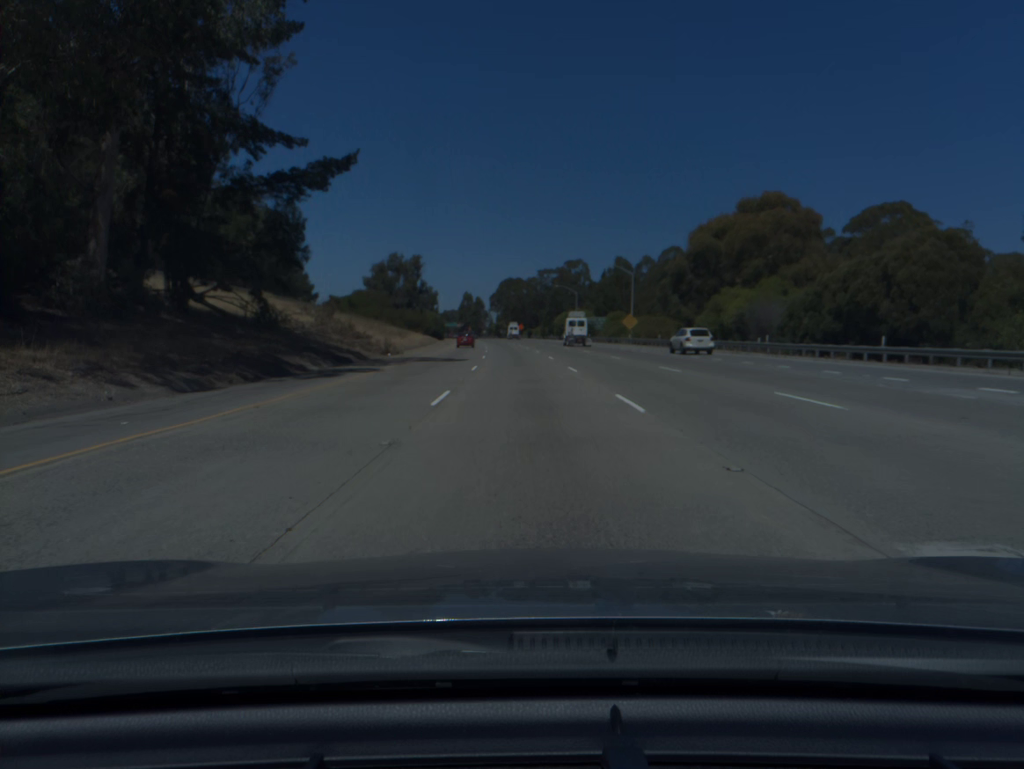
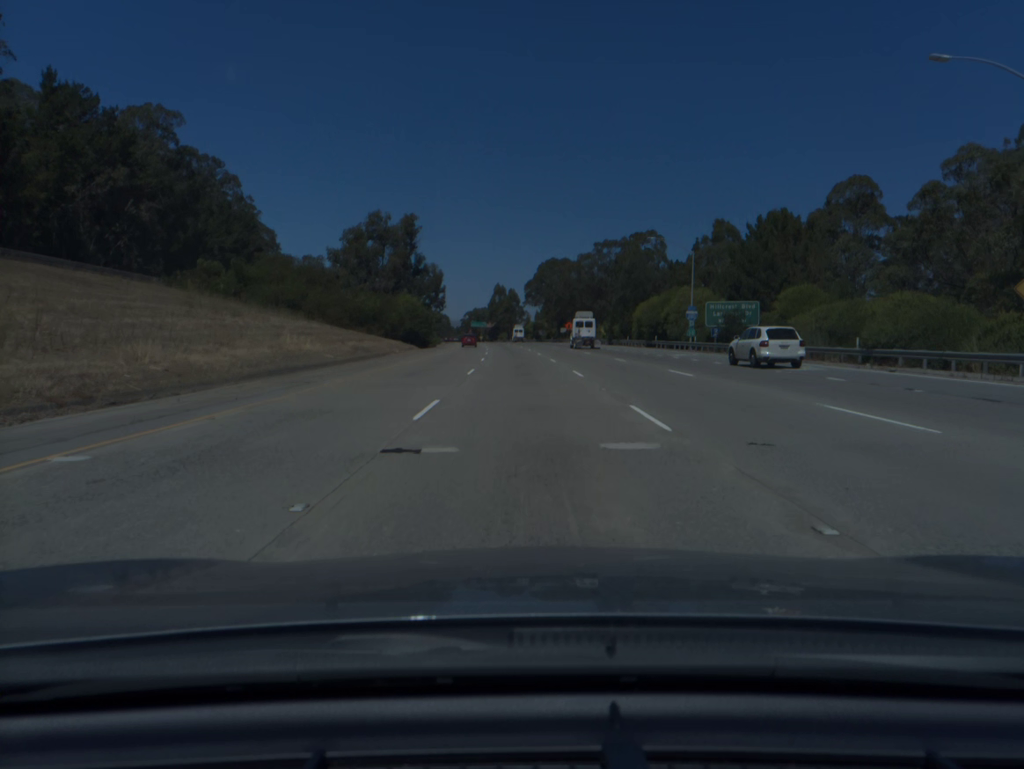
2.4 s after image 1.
(-1.8, +75.6) m; -3°
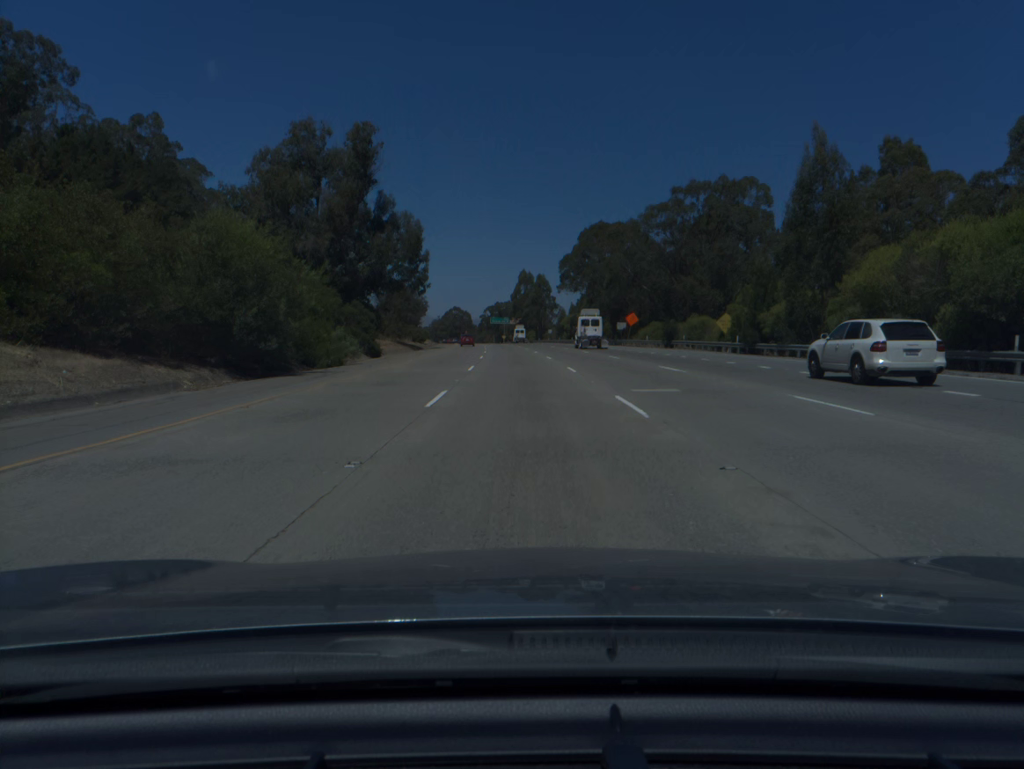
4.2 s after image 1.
(-0.9, +56.6) m; -2°
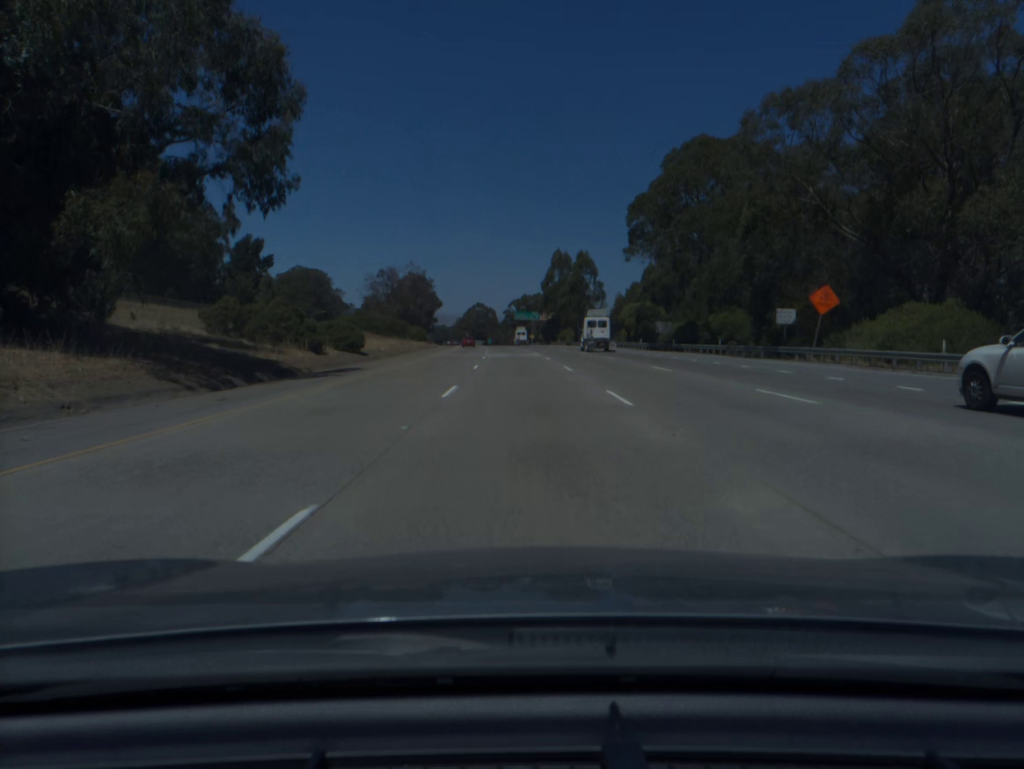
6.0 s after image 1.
(-1.1, +56.3) m; -2°
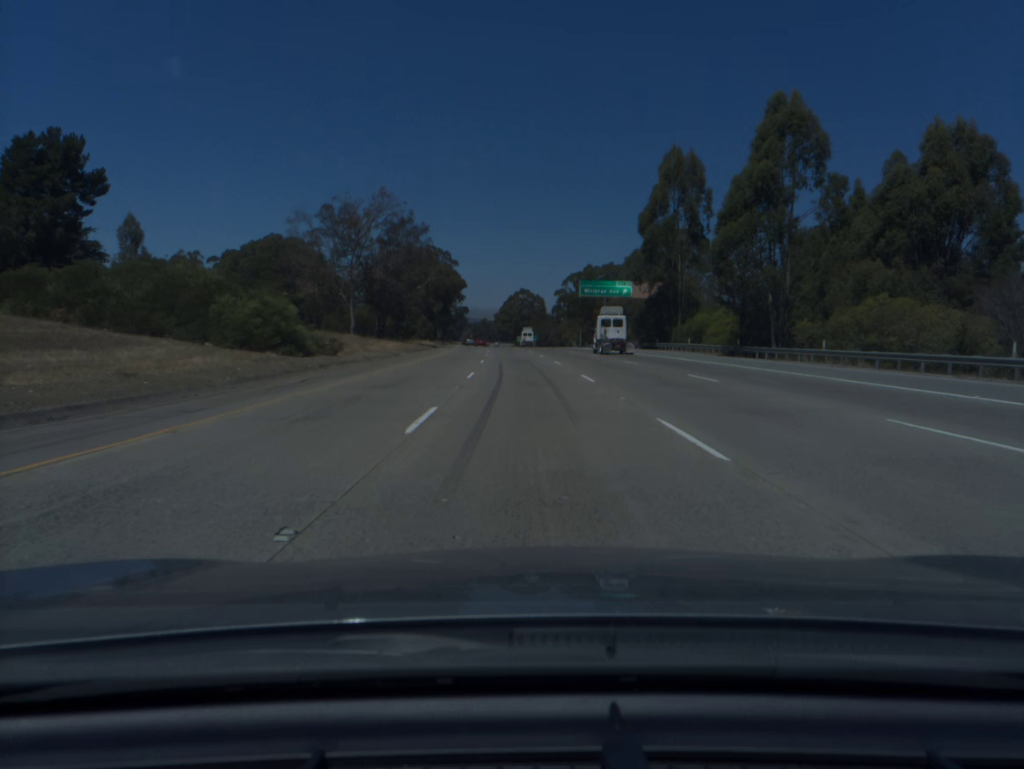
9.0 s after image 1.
(-2.8, +94.1) m; -3°
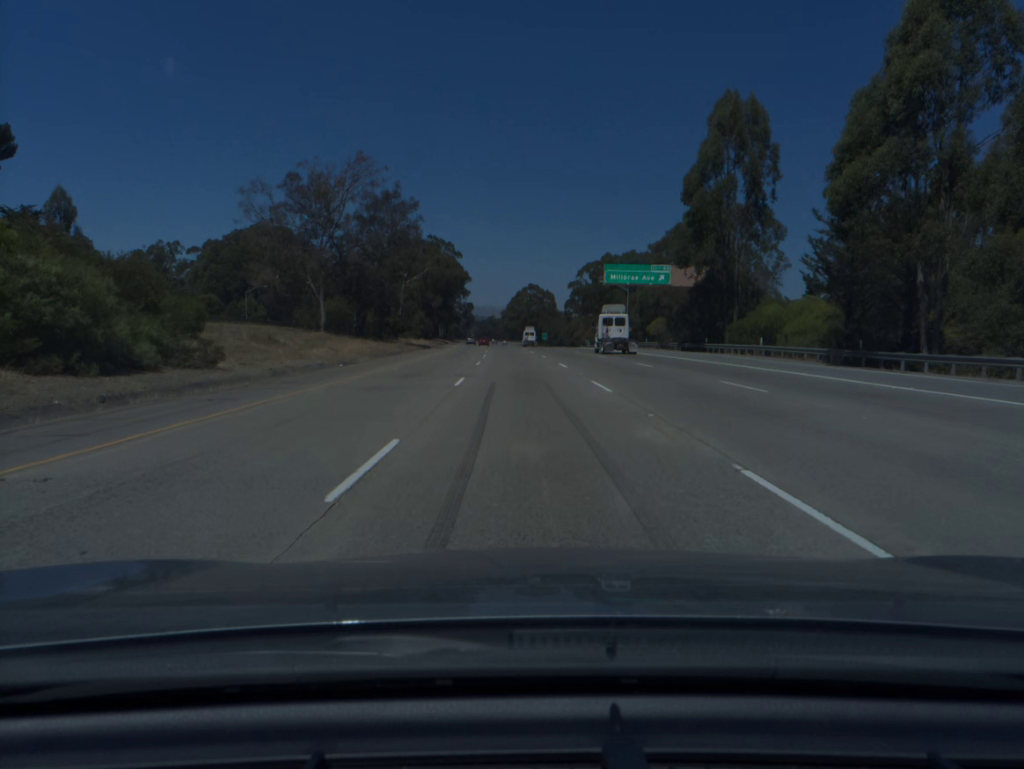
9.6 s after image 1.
(-0.1, +18.9) m; -1°
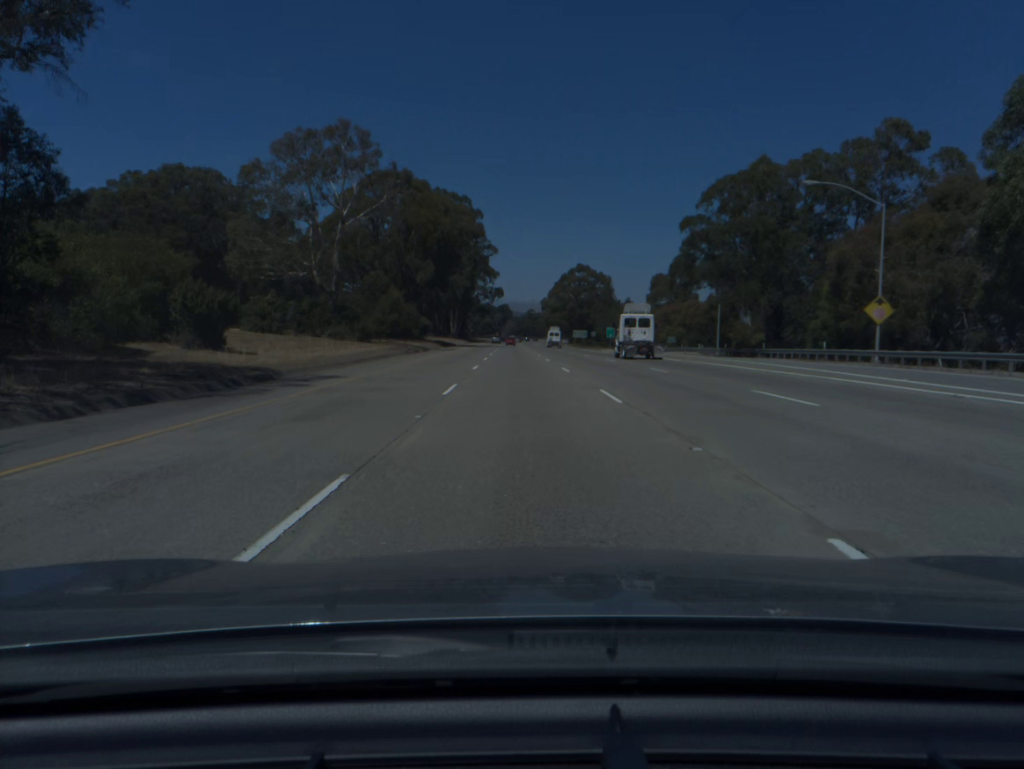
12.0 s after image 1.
(-1.8, +75.9) m; -3°
